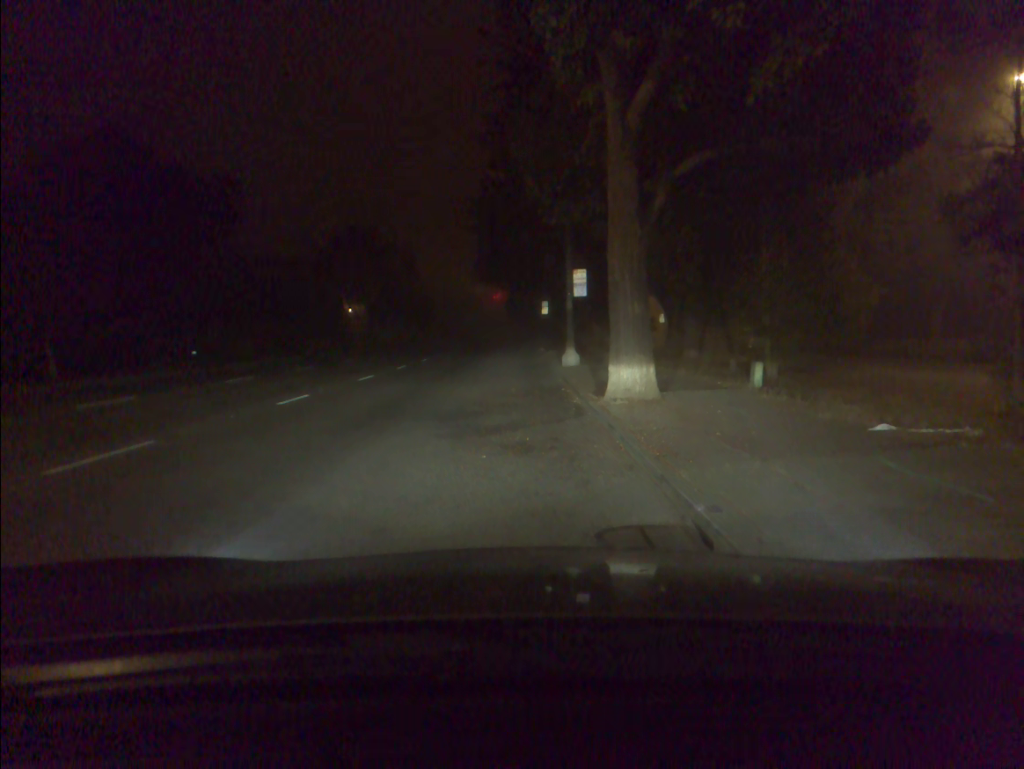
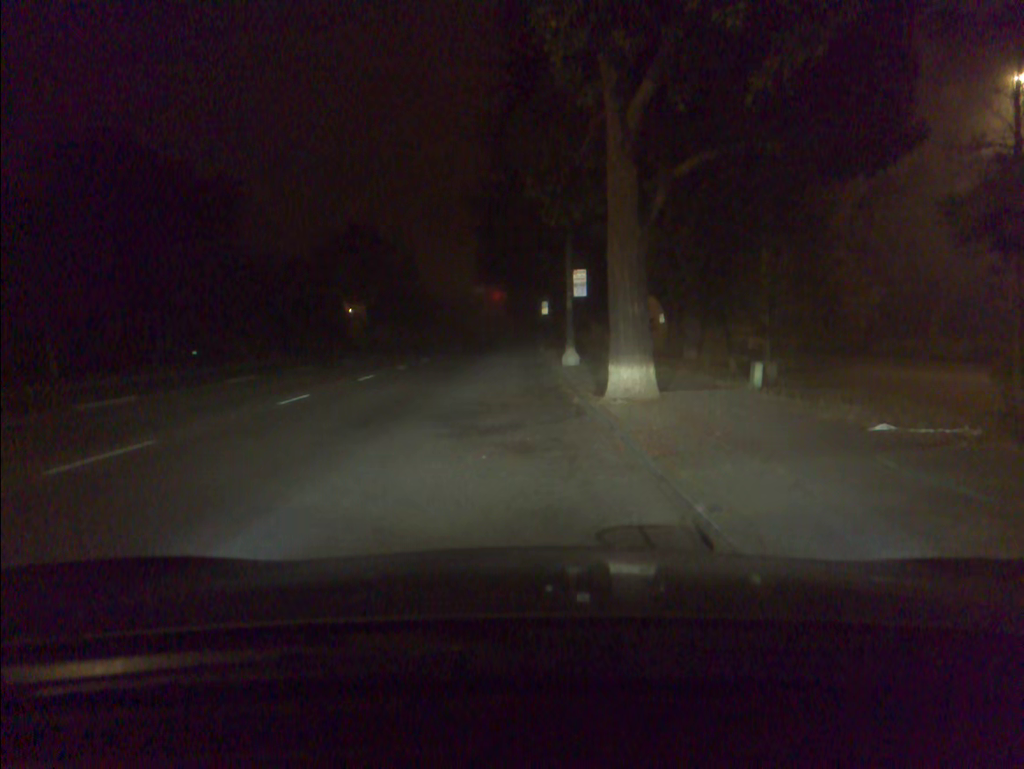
(0.0, 0.0) m; 0°
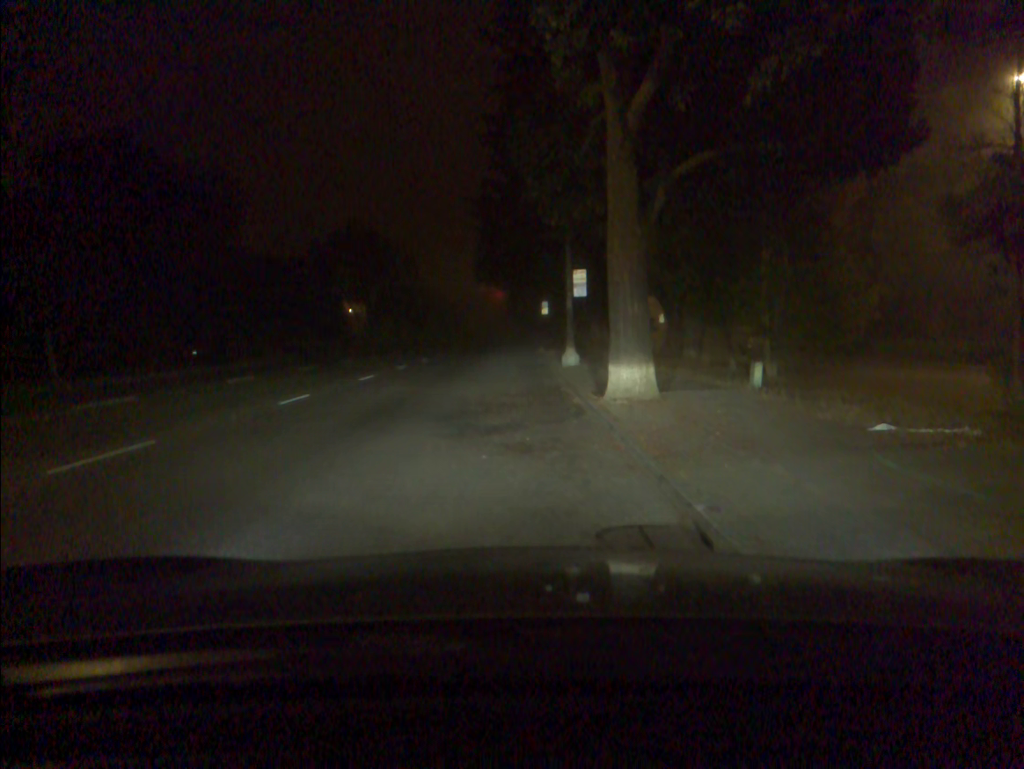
(0.0, 0.0) m; 0°
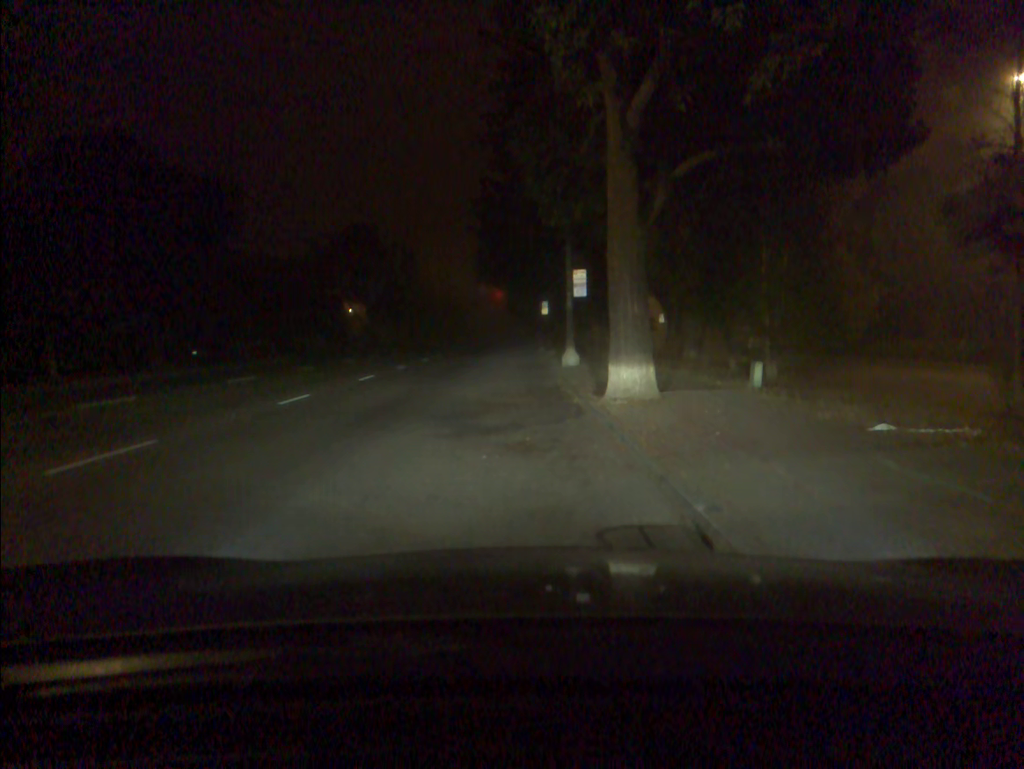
(0.0, 0.0) m; 0°
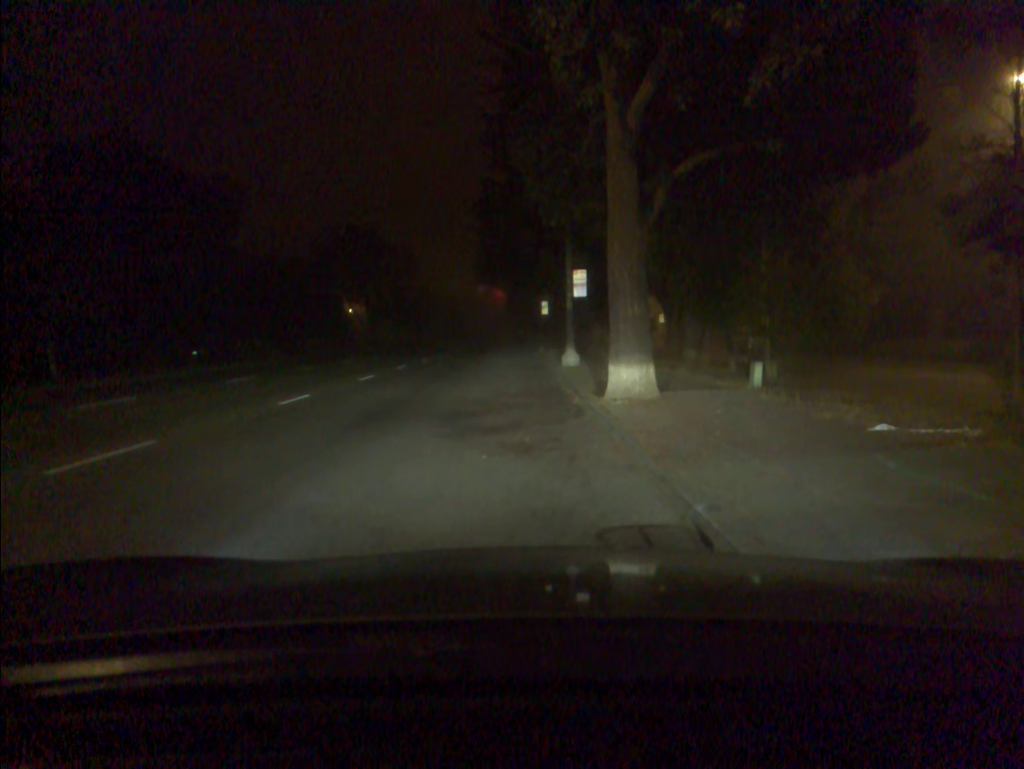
(0.0, 0.0) m; 0°
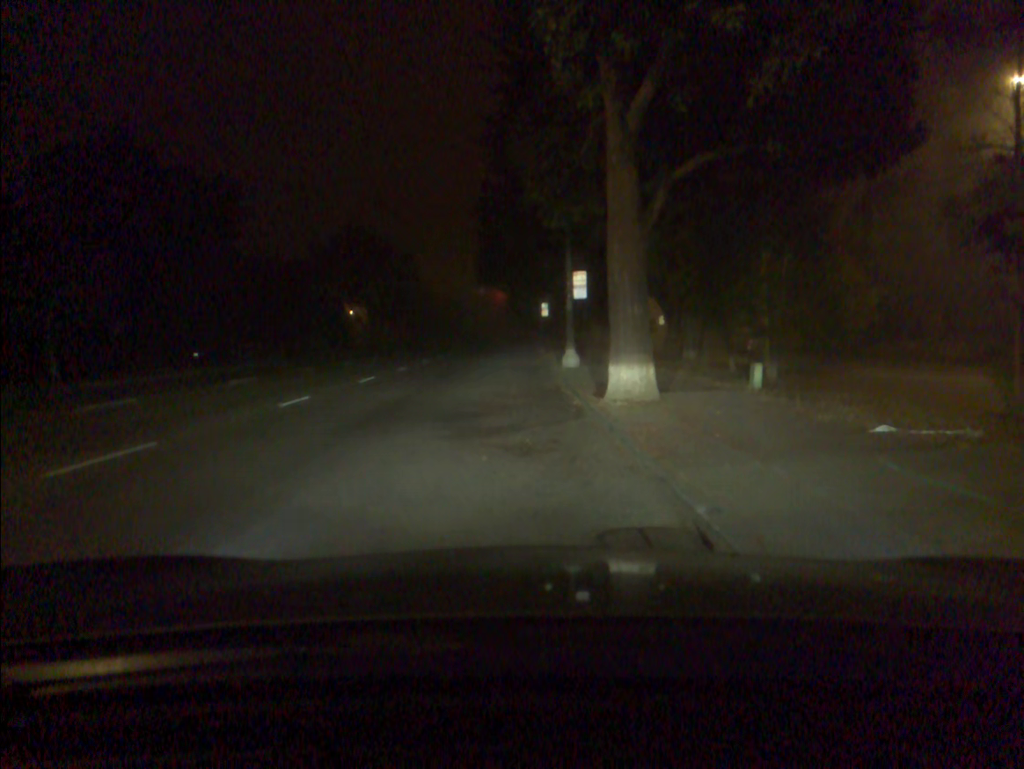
(0.0, 0.0) m; 0°
